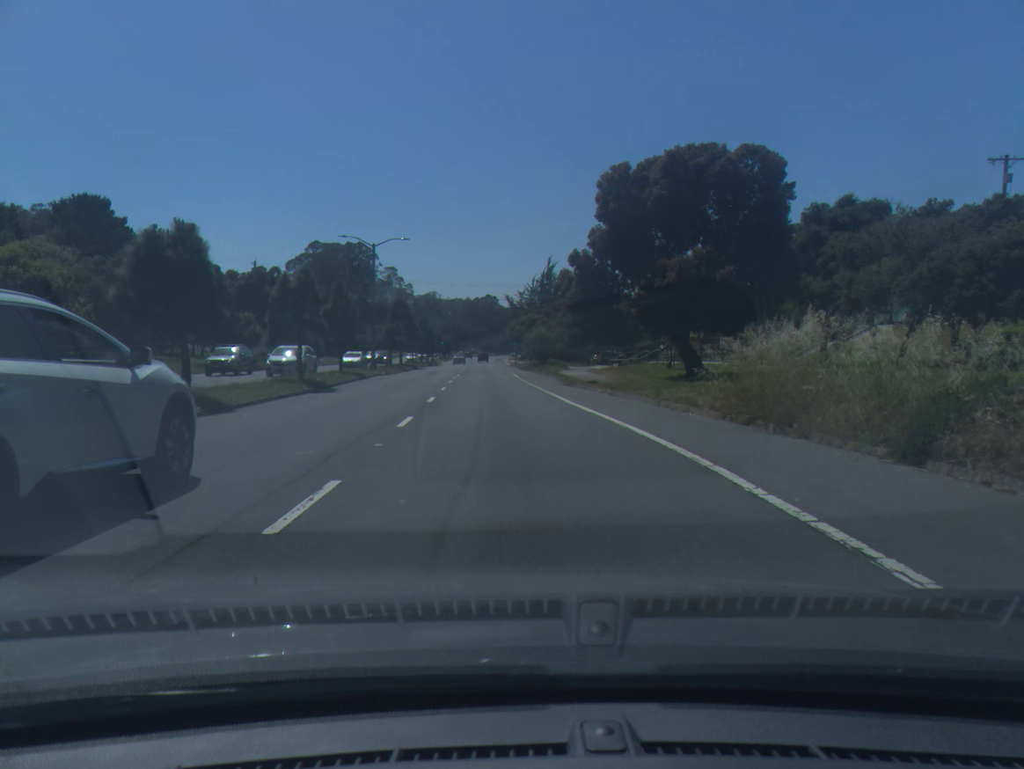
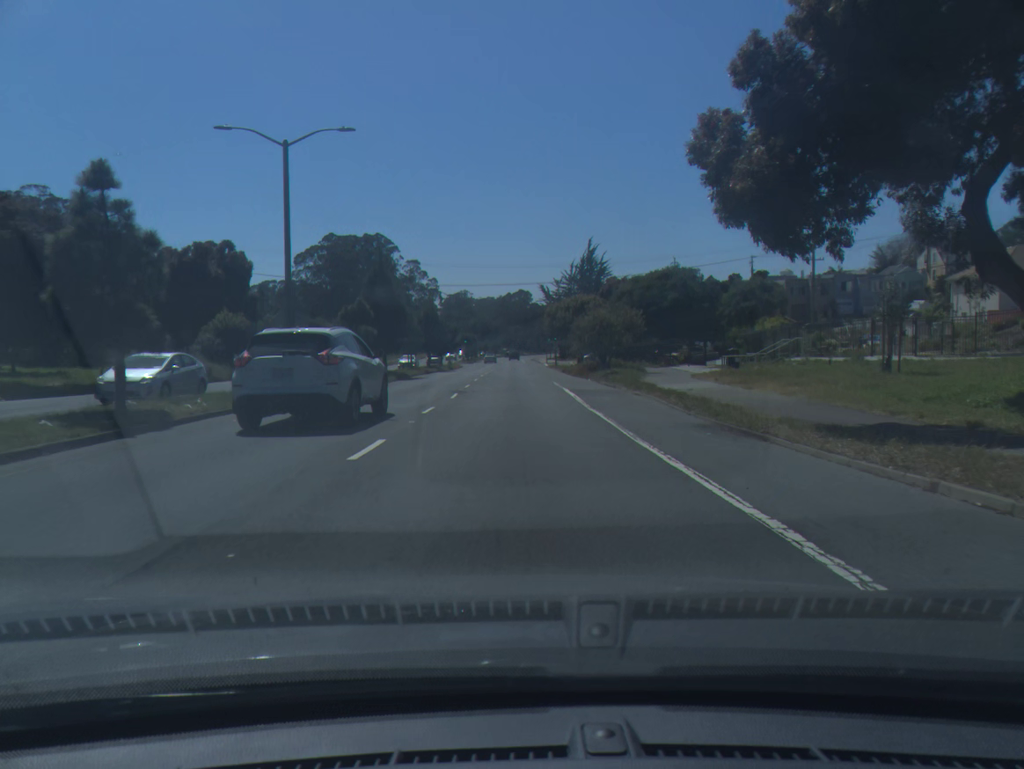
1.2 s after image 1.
(-0.7, +25.5) m; -2°
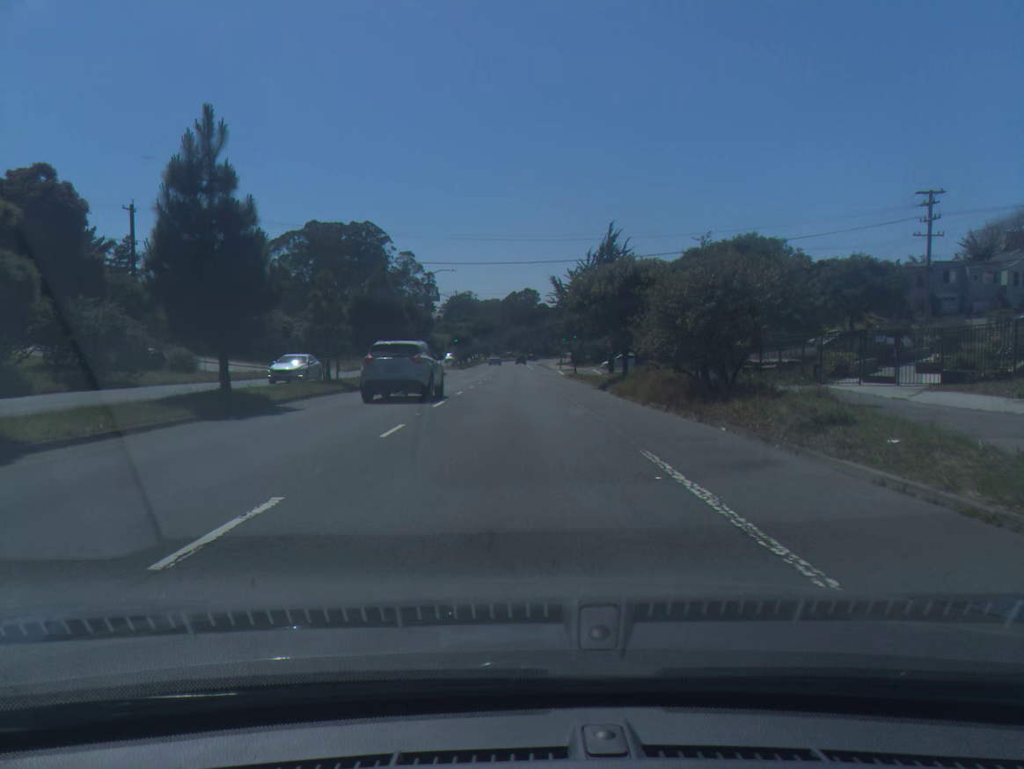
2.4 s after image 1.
(-0.1, +26.2) m; -1°
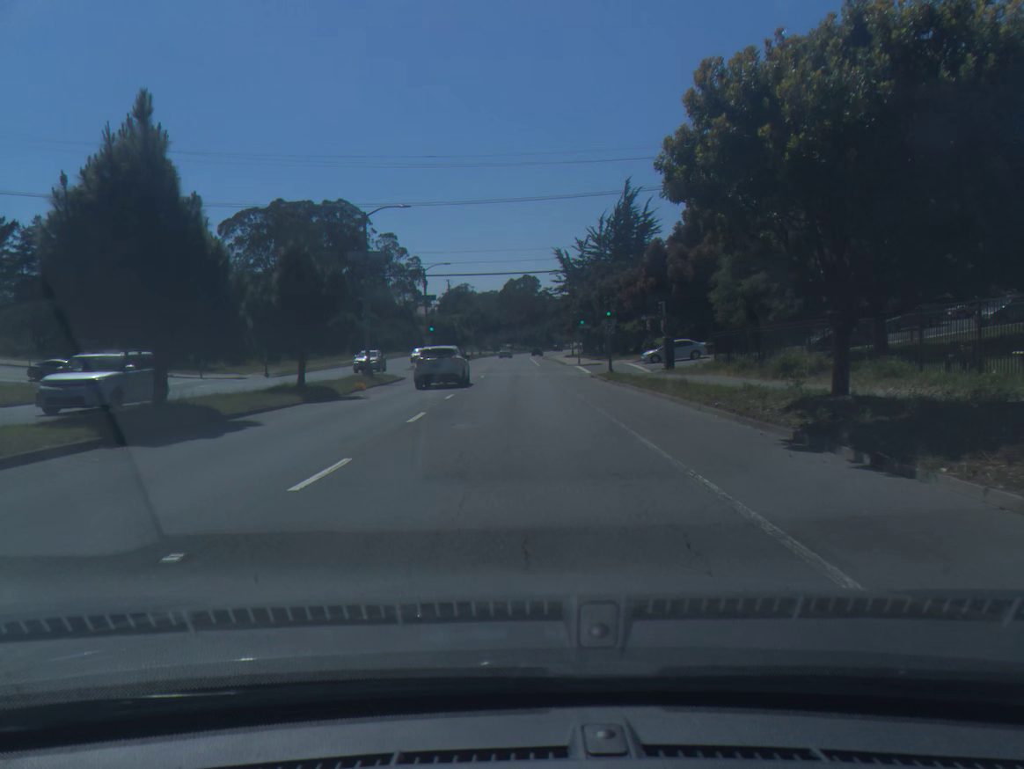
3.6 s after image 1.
(0.0, +26.3) m; 0°
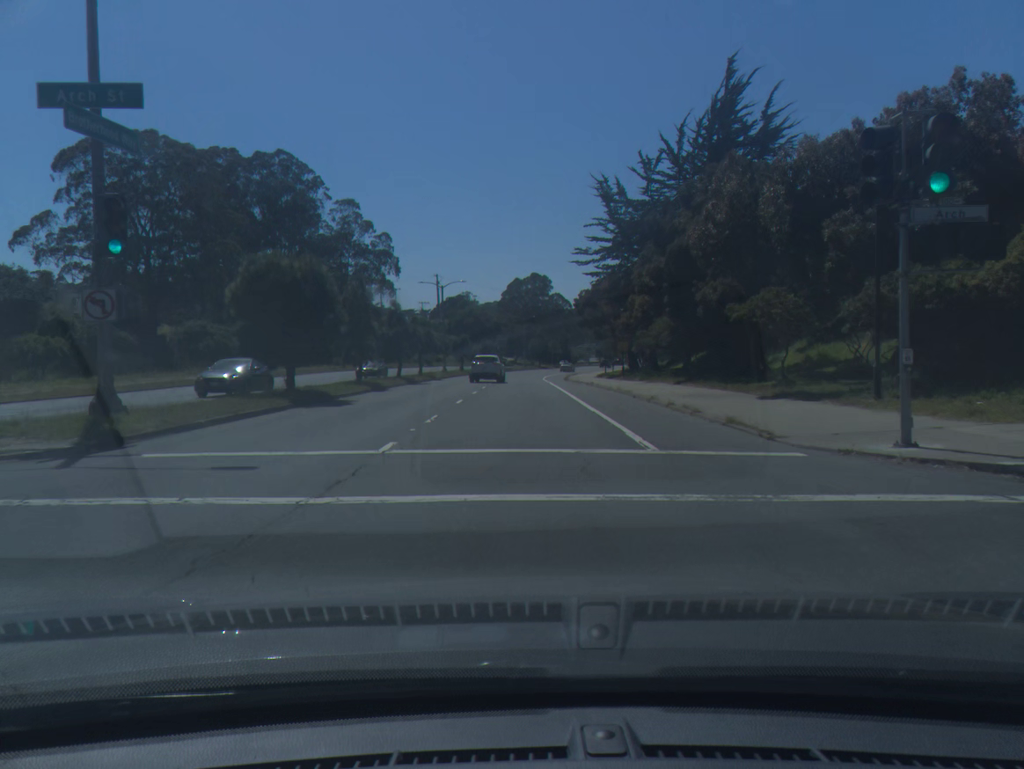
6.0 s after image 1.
(-0.3, +53.0) m; 0°
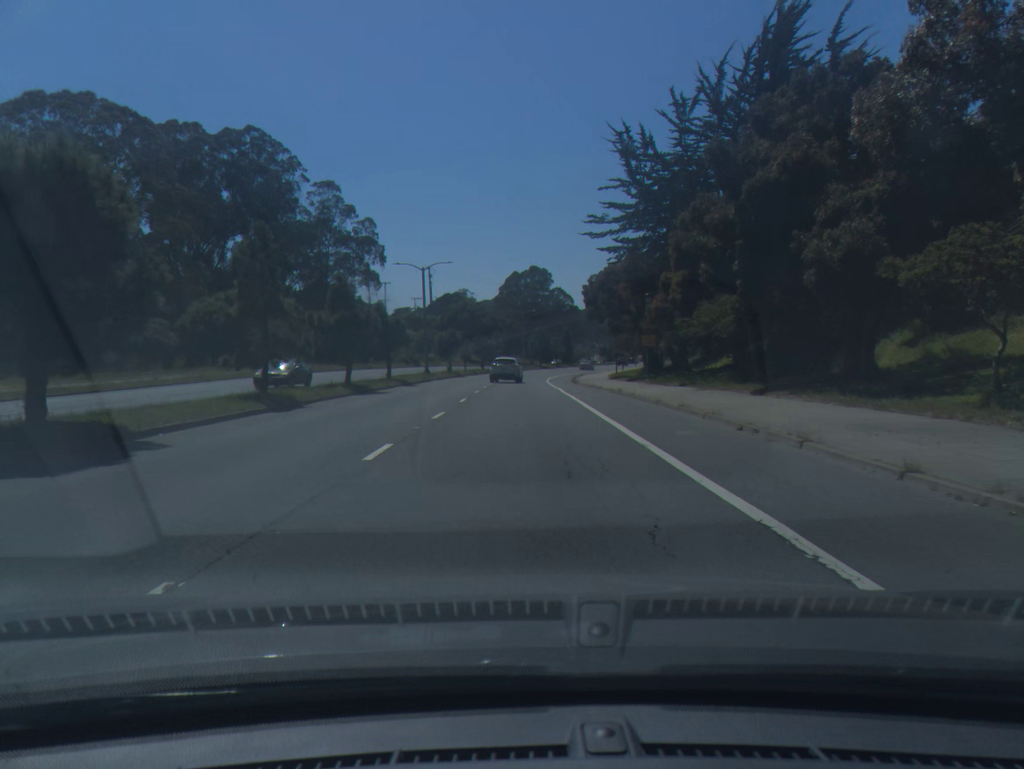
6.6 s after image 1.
(0.0, +13.3) m; 0°
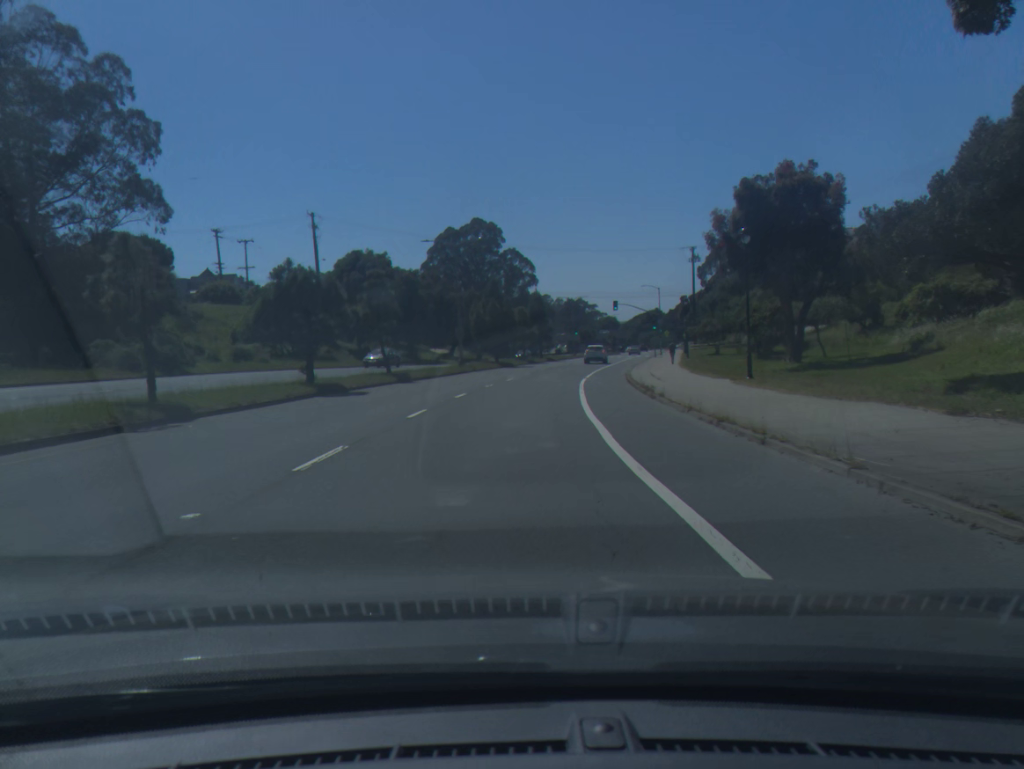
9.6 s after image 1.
(+0.8, +66.4) m; +4°
